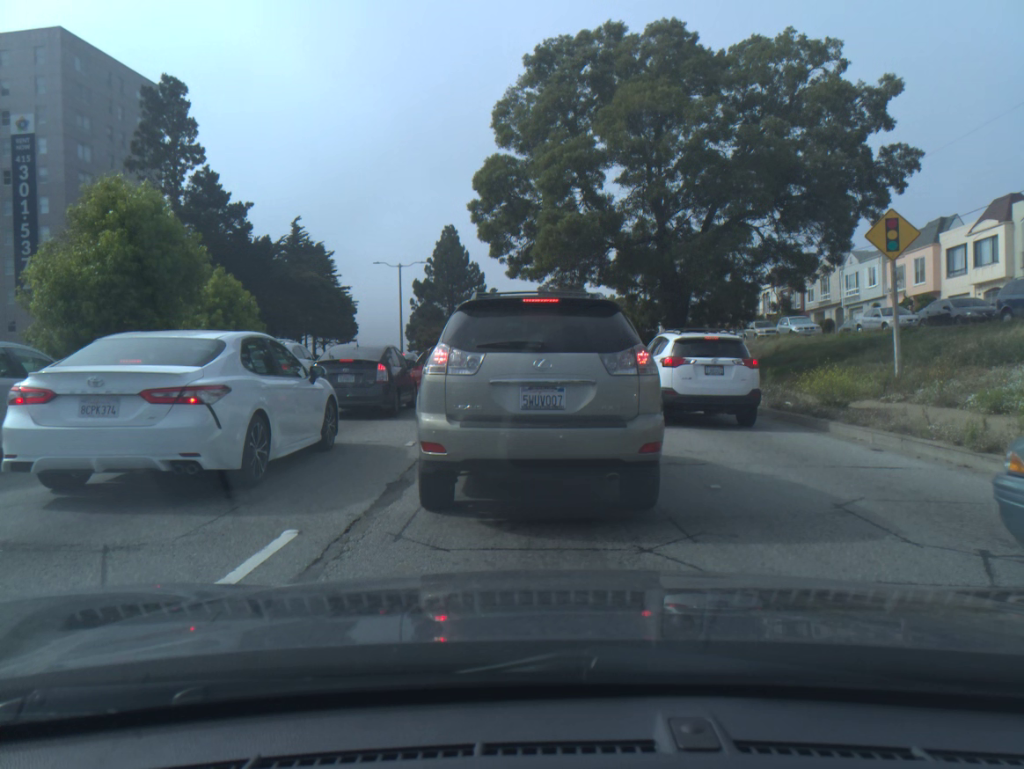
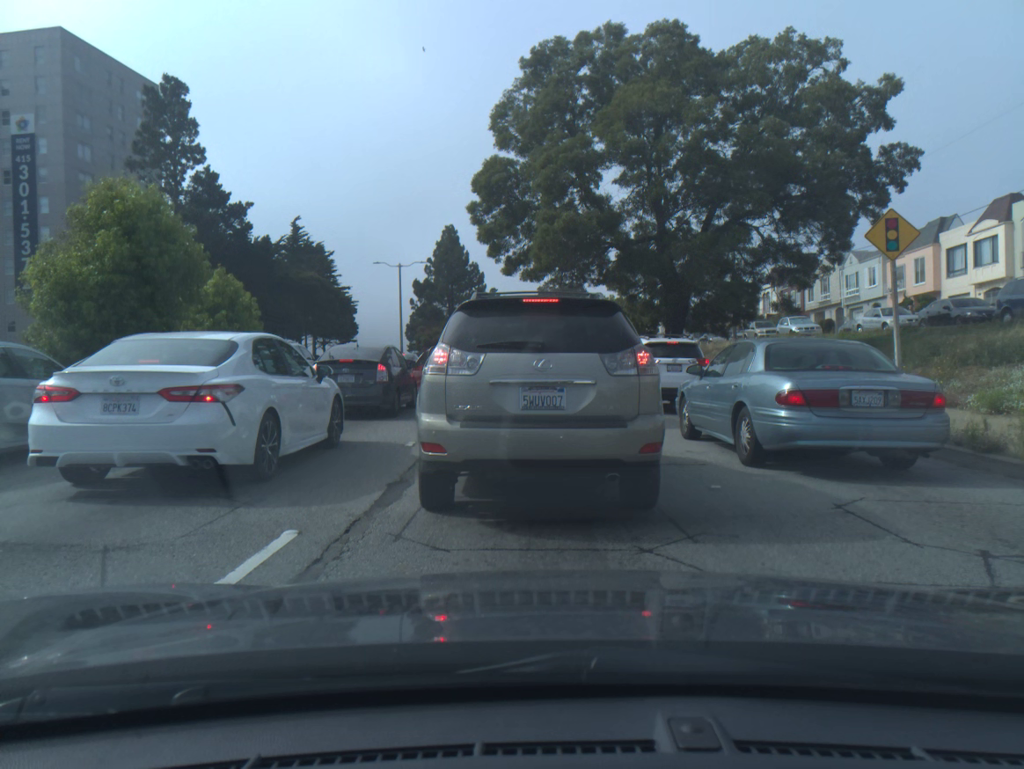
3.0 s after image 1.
(0.0, 0.0) m; 0°
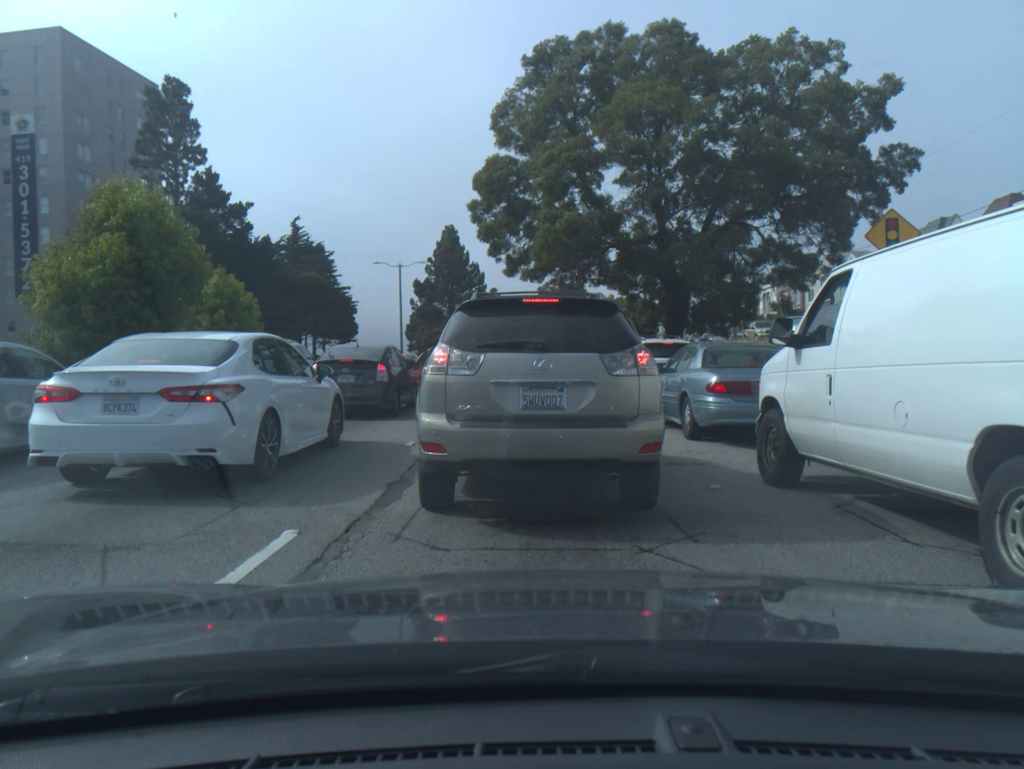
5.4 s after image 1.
(0.0, 0.0) m; 0°
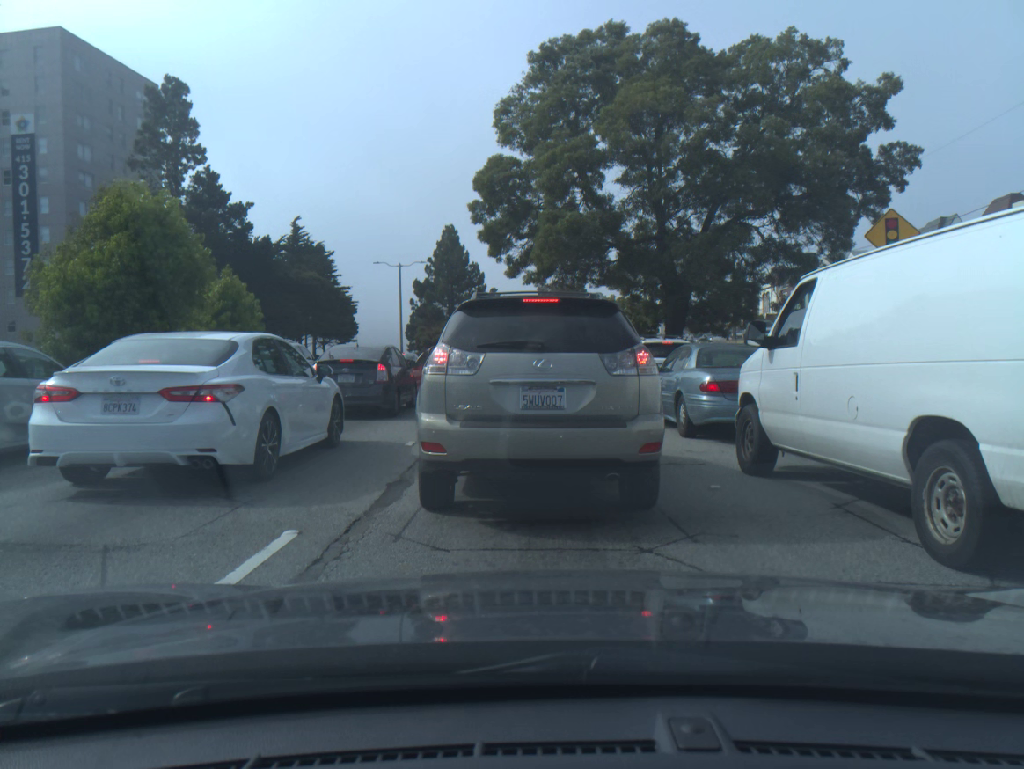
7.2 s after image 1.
(0.0, 0.0) m; 0°
